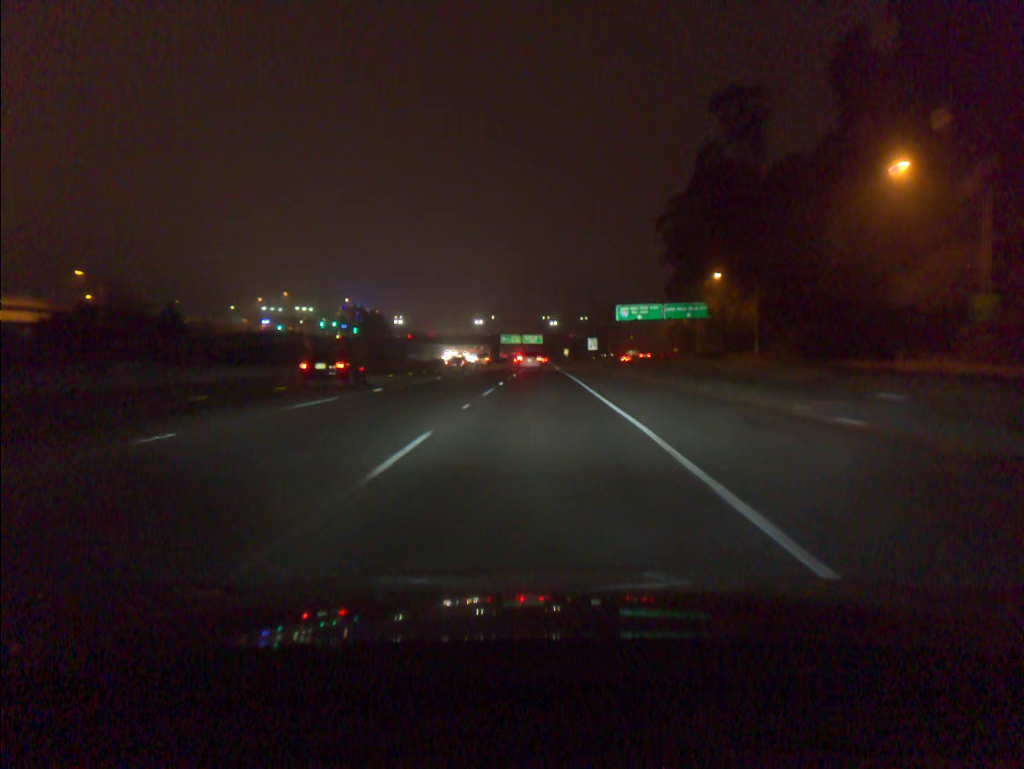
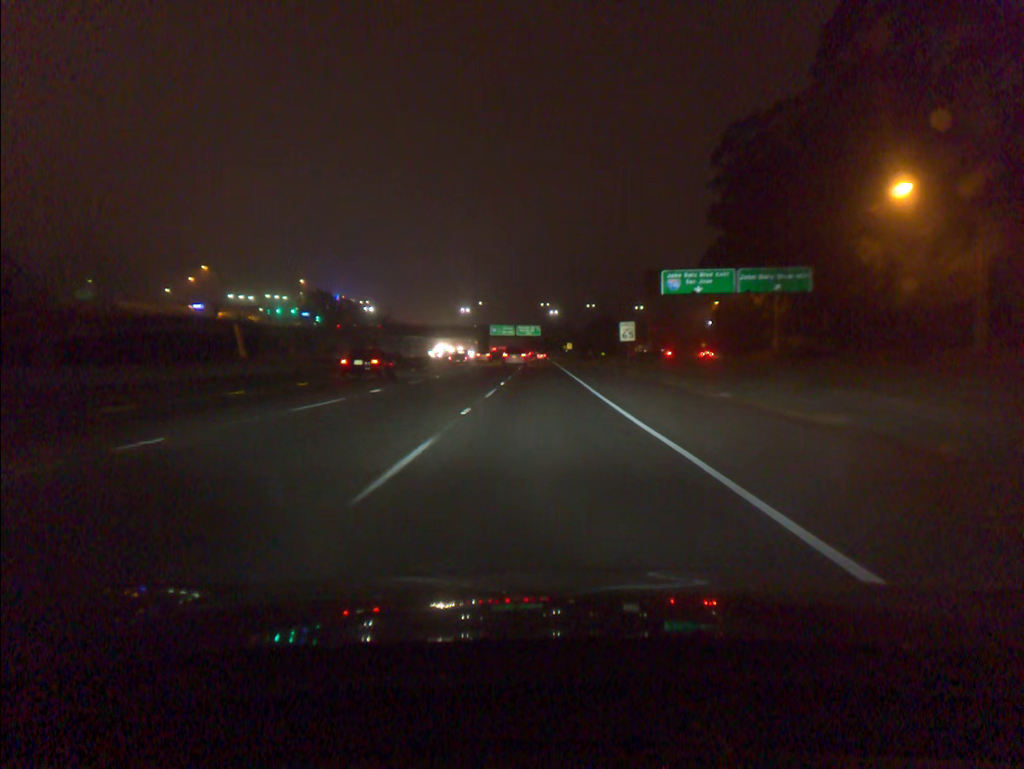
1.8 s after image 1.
(+0.1, +44.8) m; 0°
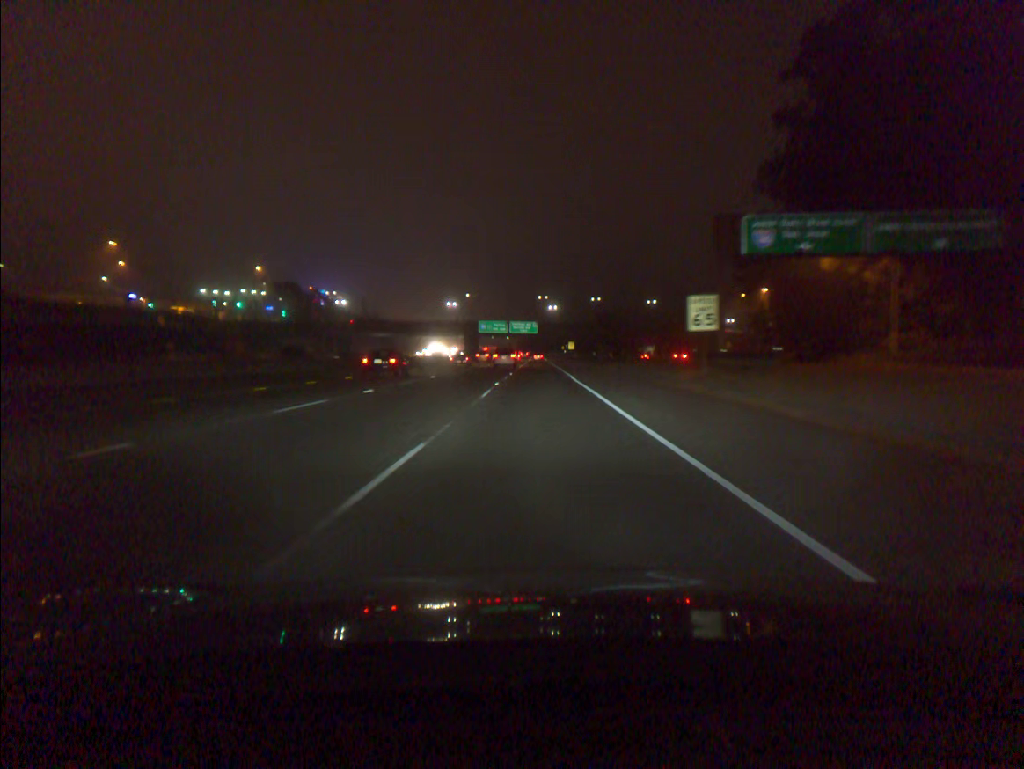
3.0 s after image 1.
(0.0, +30.2) m; 0°
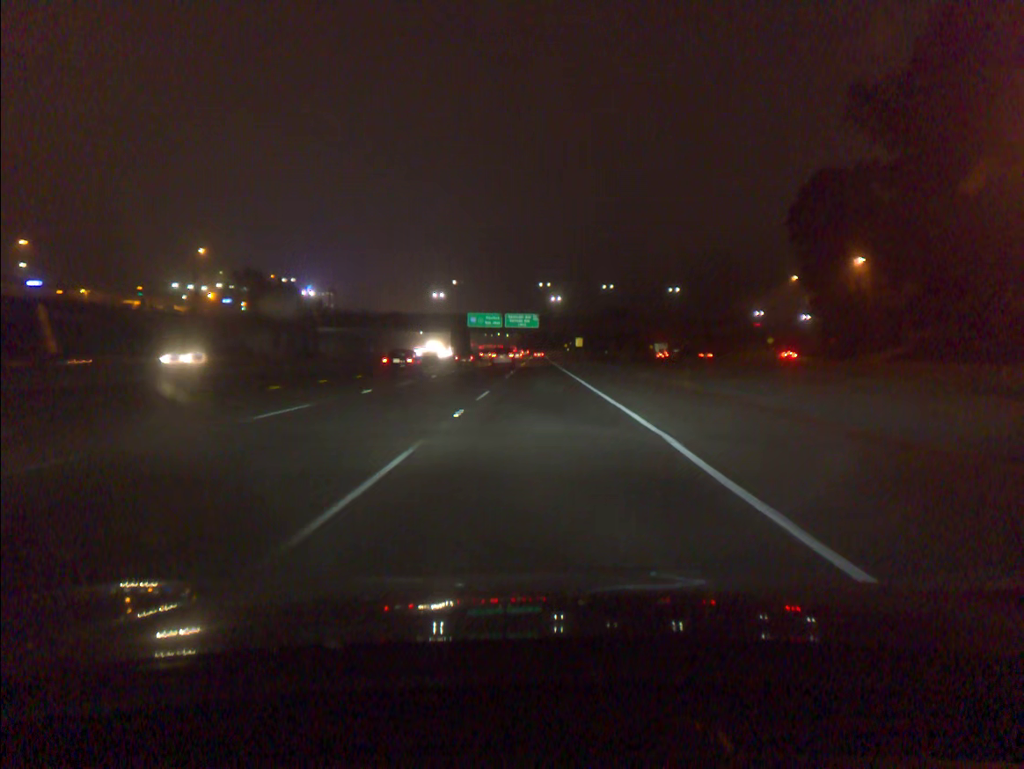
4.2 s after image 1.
(0.0, +30.5) m; 0°
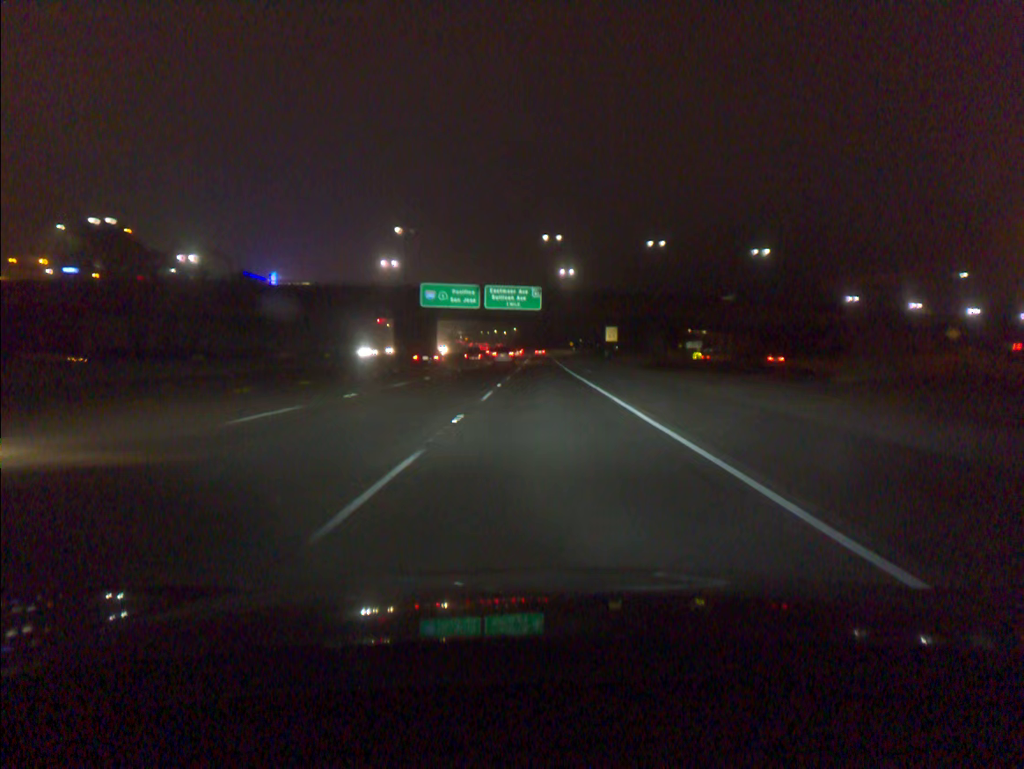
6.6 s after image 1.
(-0.1, +62.4) m; 0°
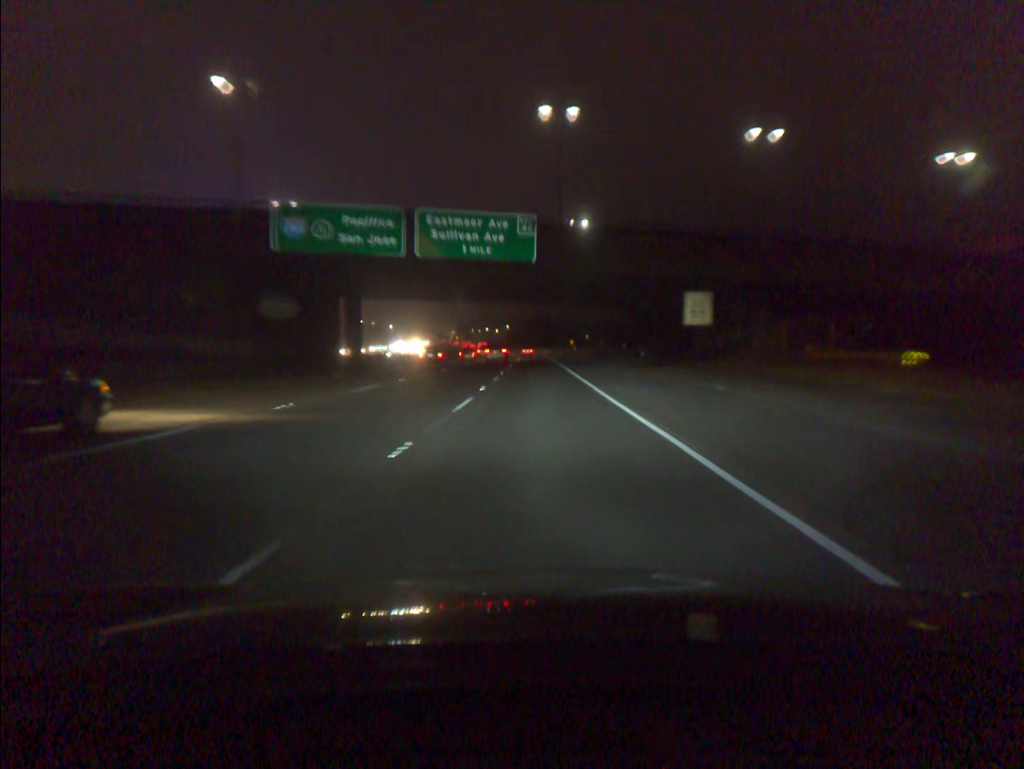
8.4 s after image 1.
(+0.2, +48.2) m; 0°
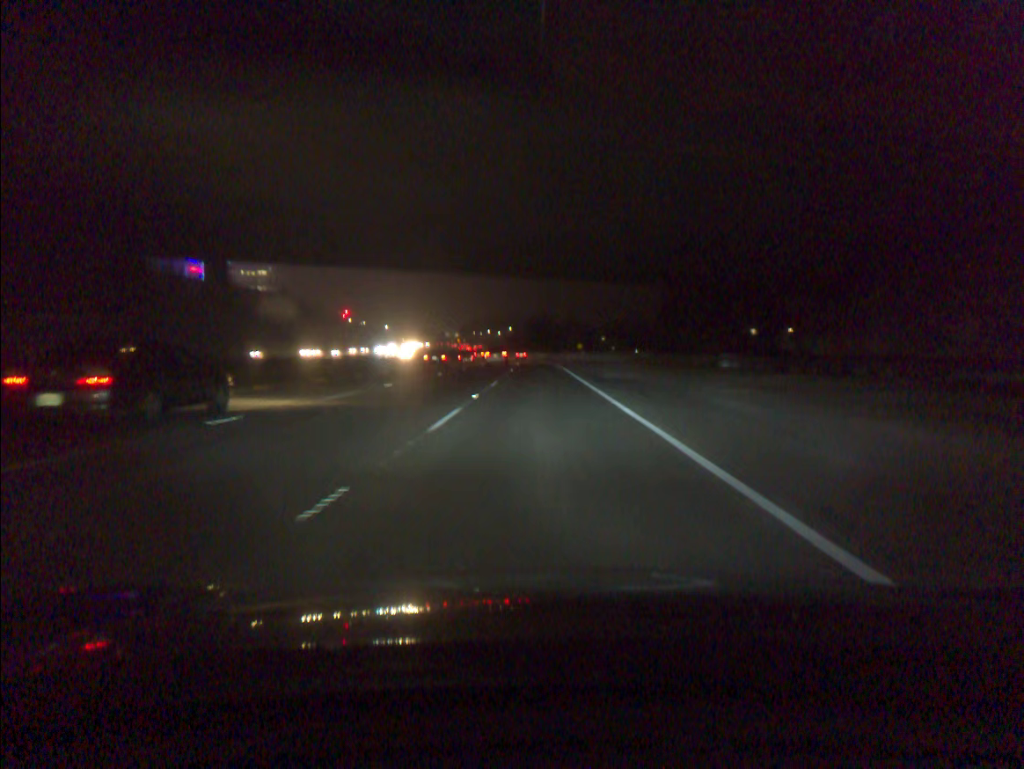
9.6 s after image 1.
(-0.1, +32.2) m; 0°
